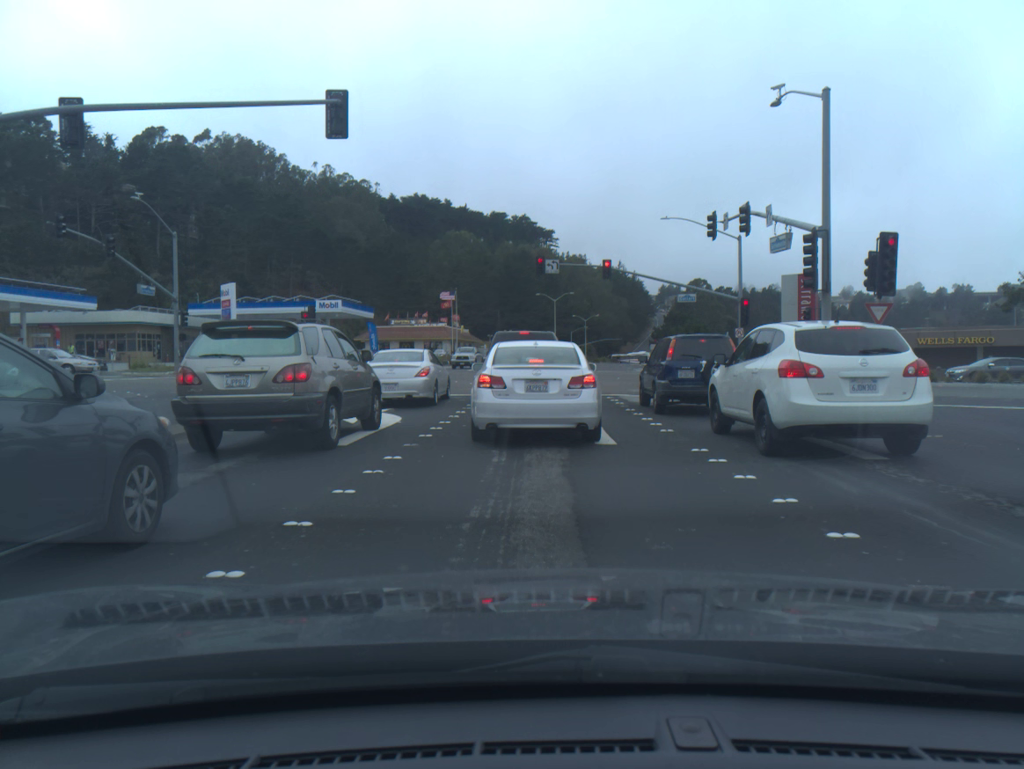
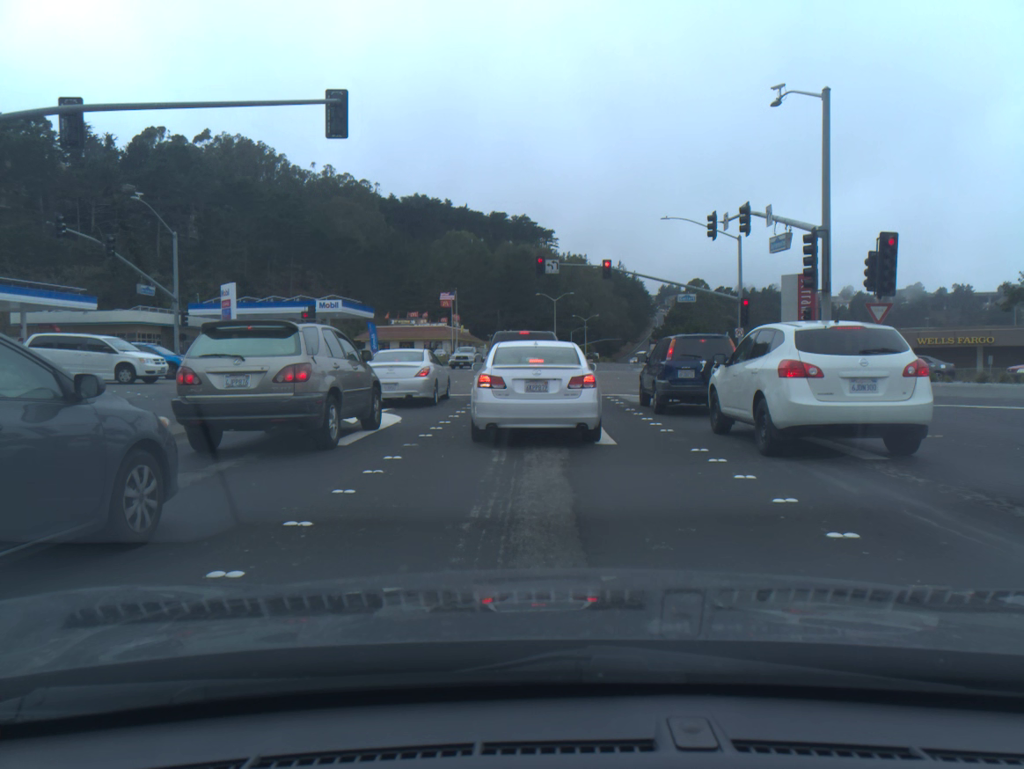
(0.0, 0.0) m; 0°
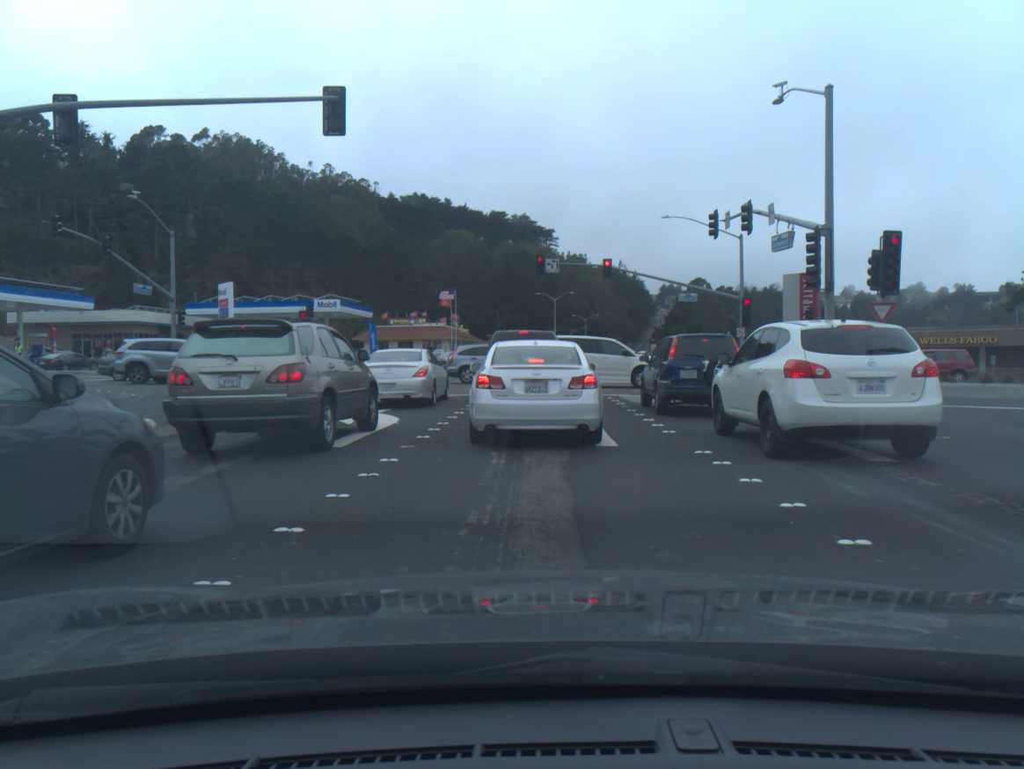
(0.0, +0.1) m; 0°
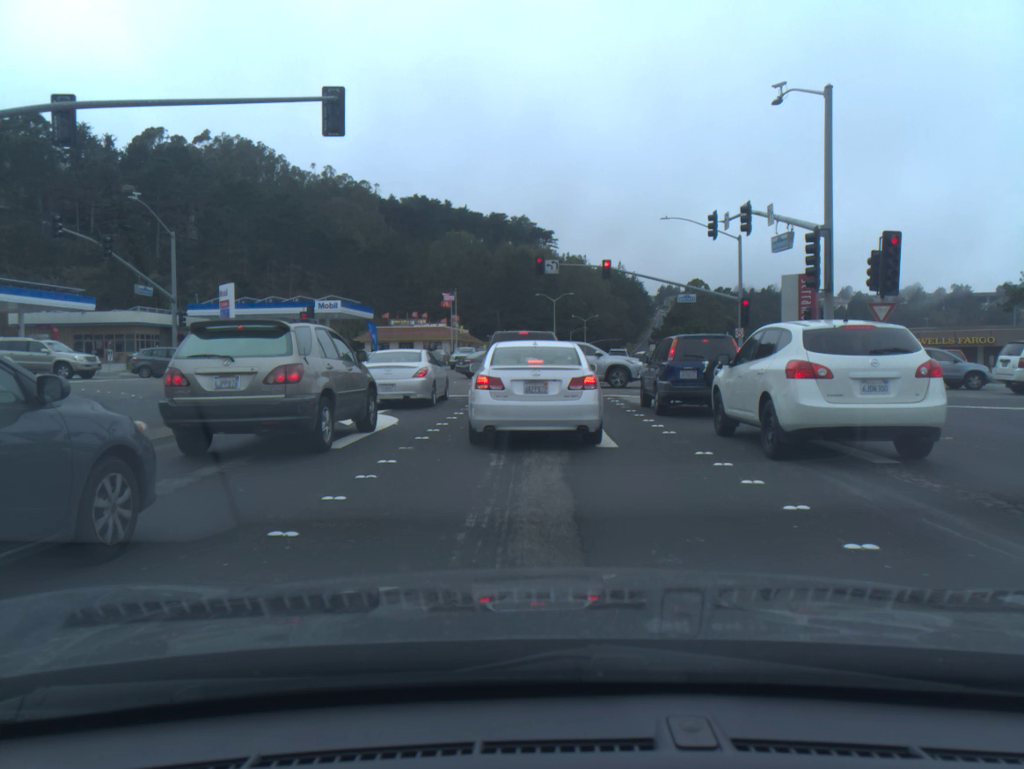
(0.0, +0.1) m; 0°
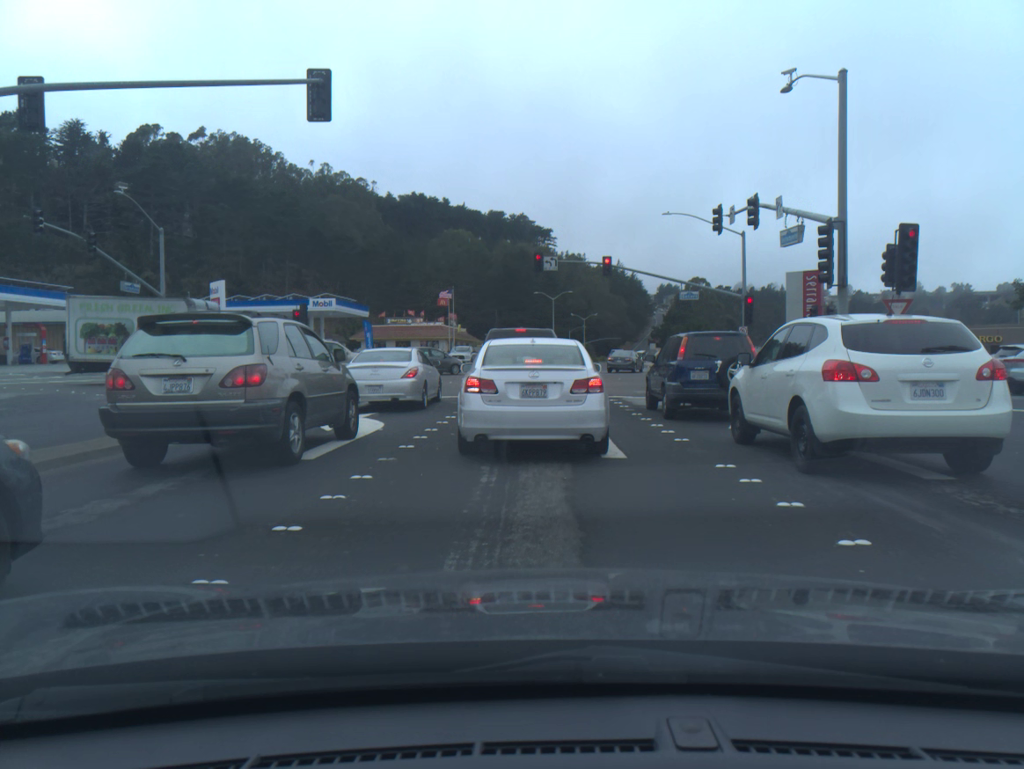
(-0.1, +1.2) m; 0°
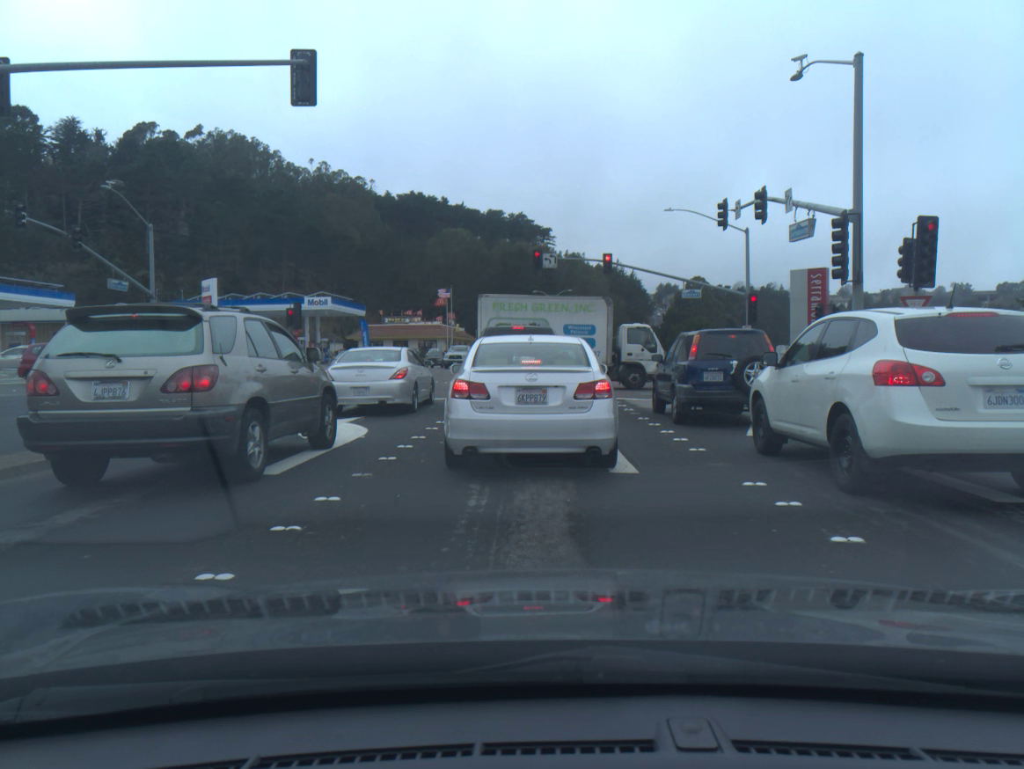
(-0.1, +1.2) m; 0°
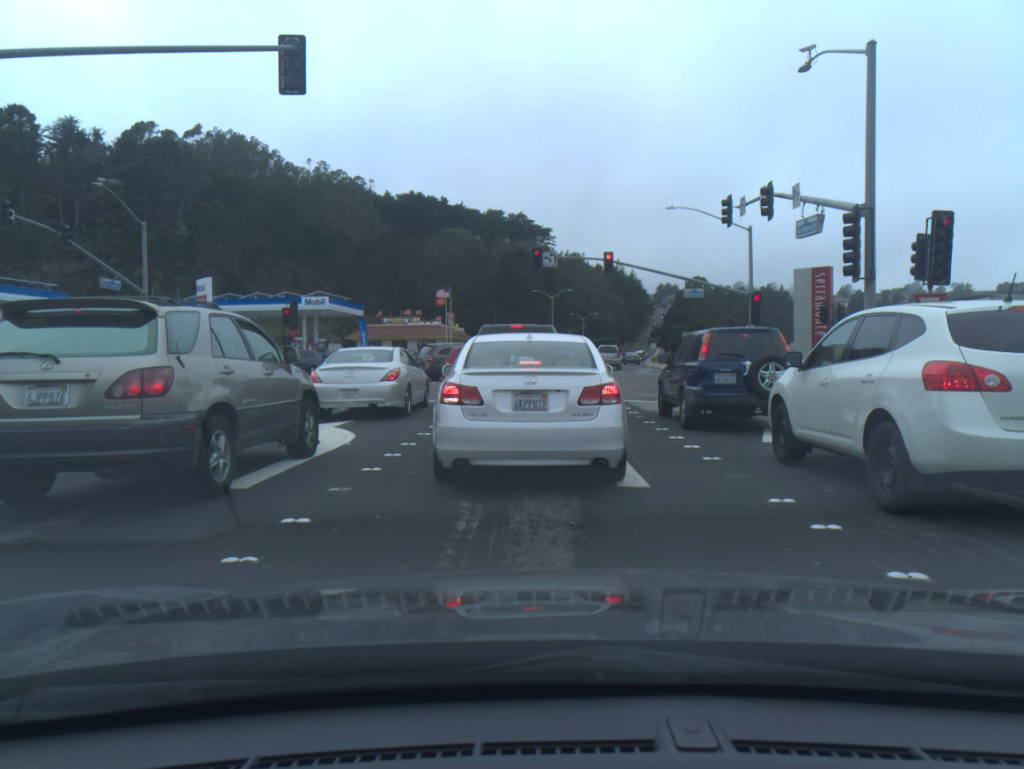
(0.0, +0.9) m; 0°
